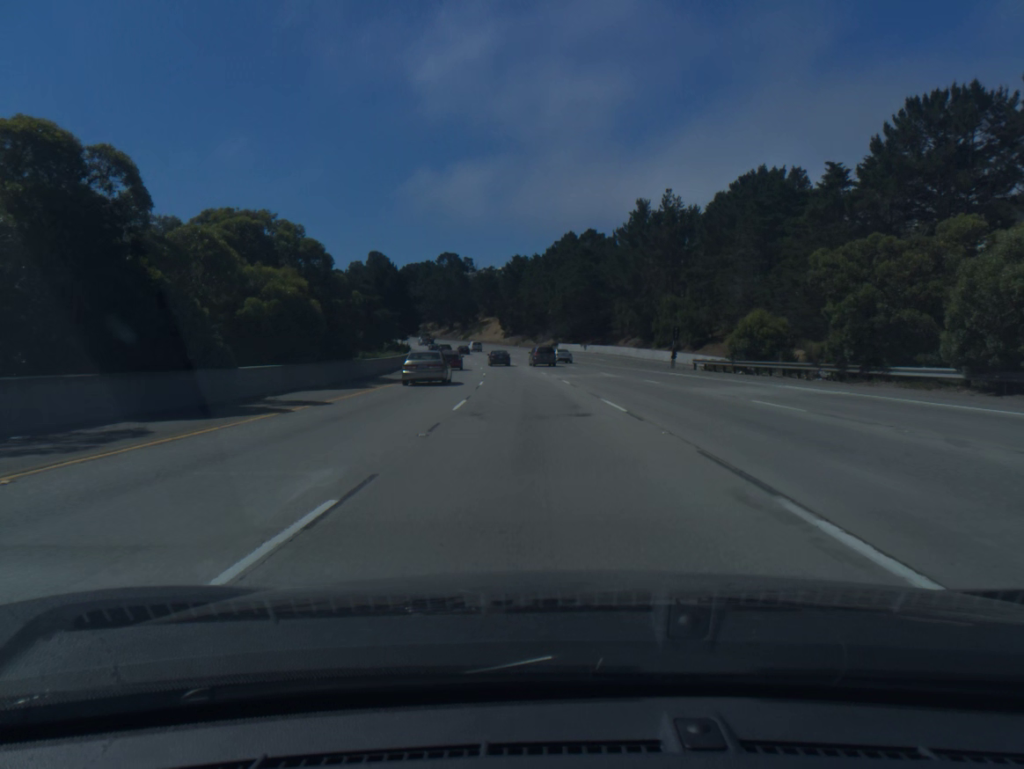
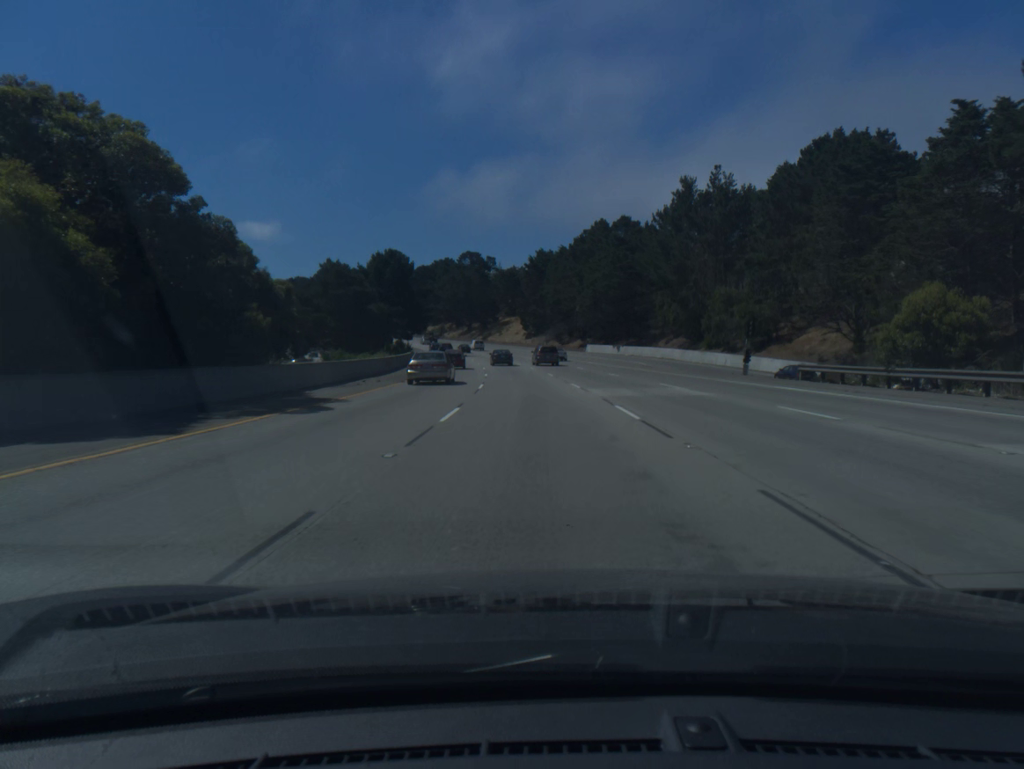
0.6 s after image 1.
(-0.3, +17.5) m; -2°
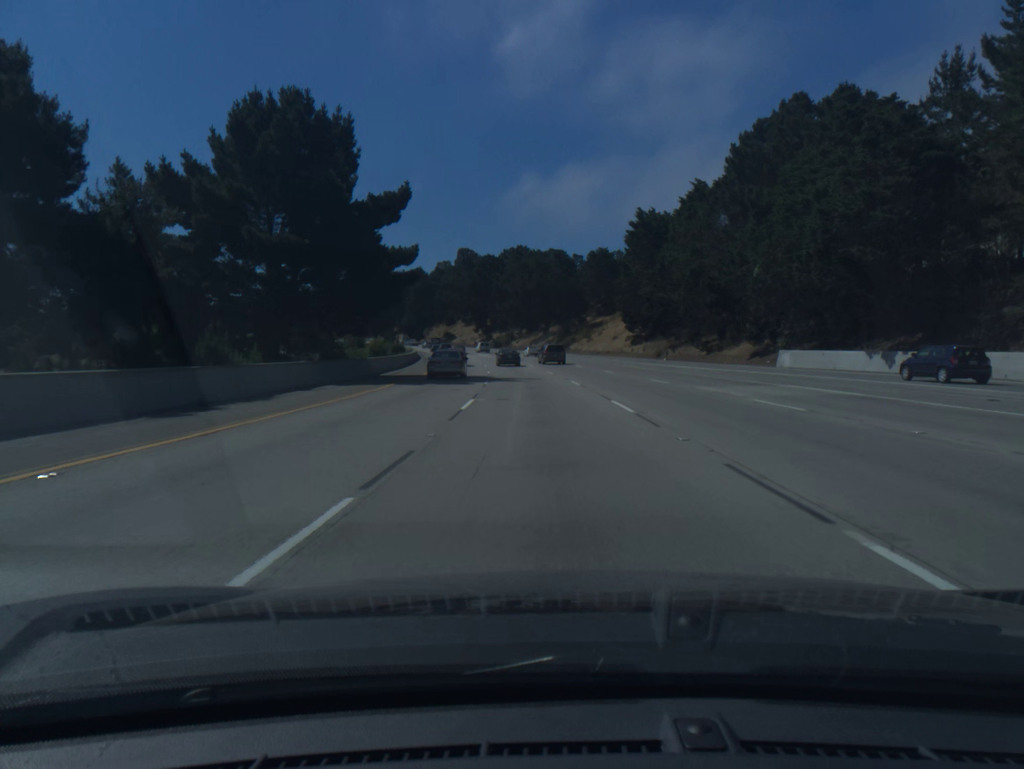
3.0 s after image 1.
(-4.0, +70.0) m; -6°
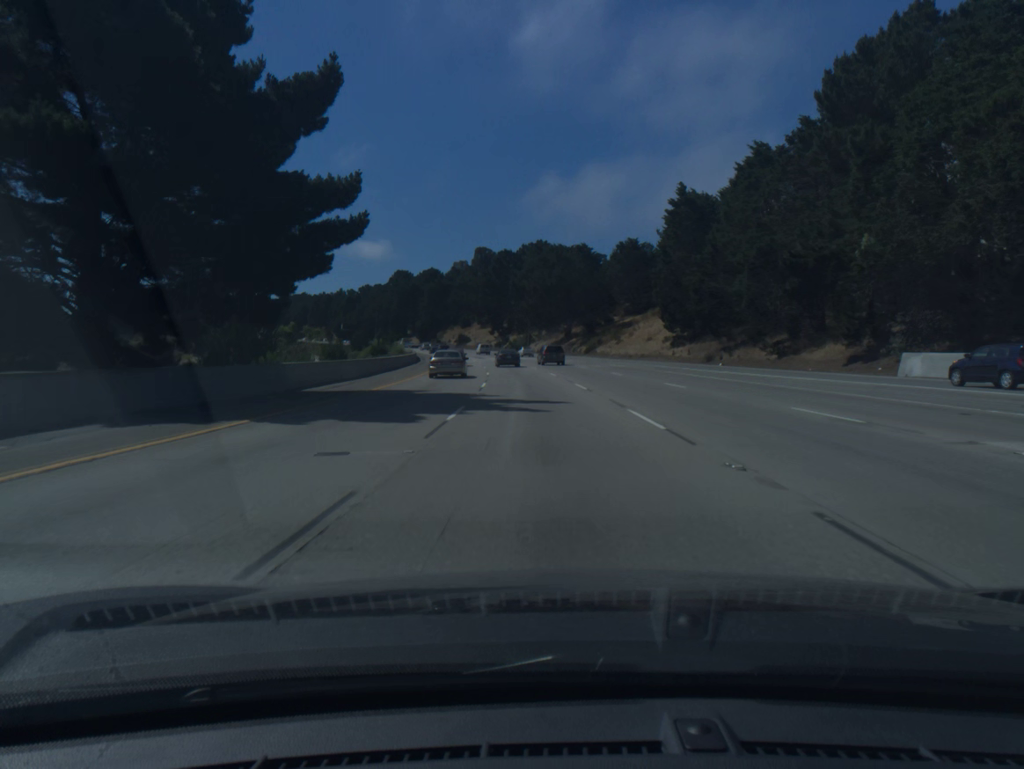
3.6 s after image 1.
(-0.2, +17.5) m; -2°
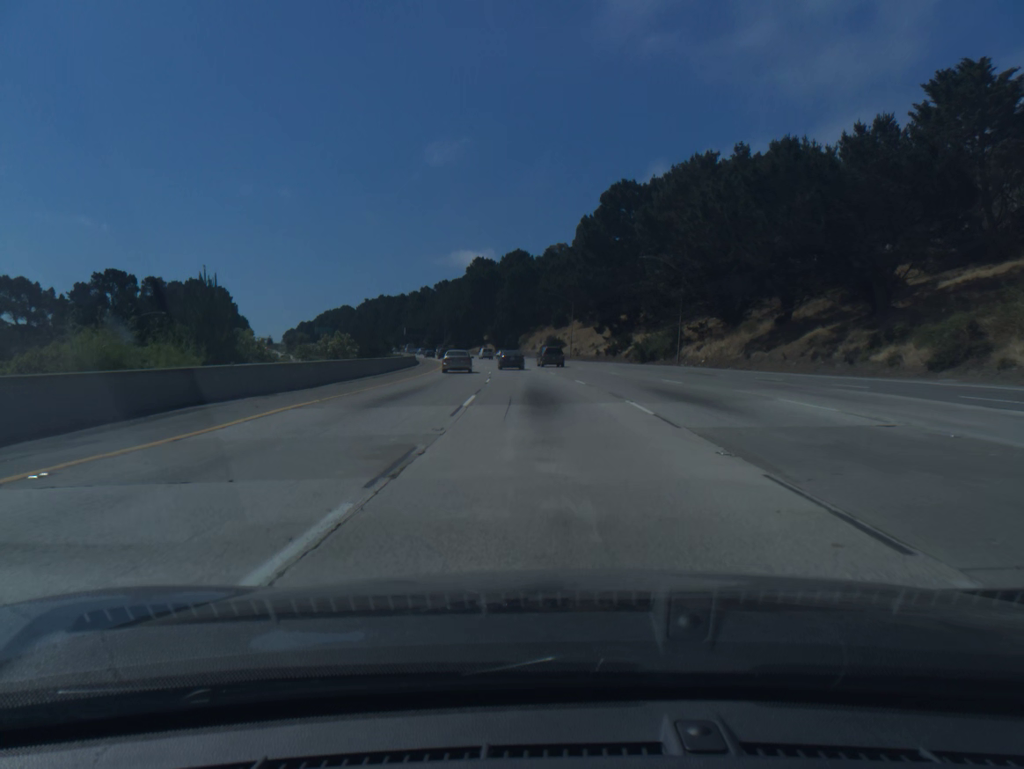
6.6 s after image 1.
(-5.7, +85.3) m; -8°
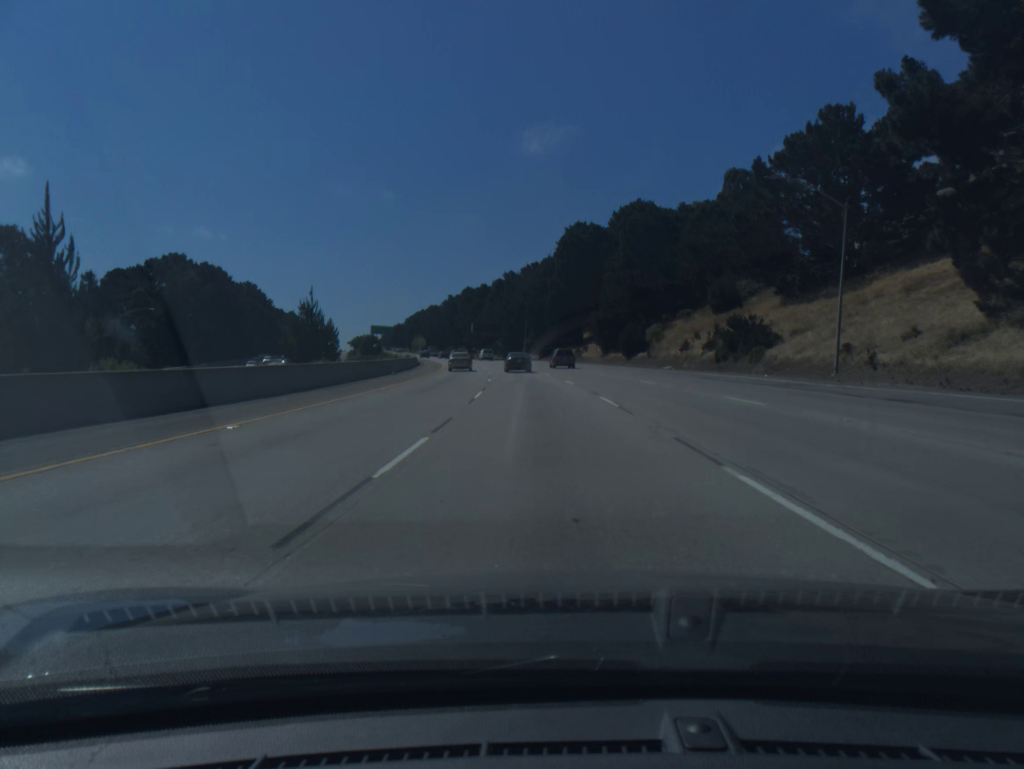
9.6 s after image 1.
(-5.2, +82.5) m; -8°
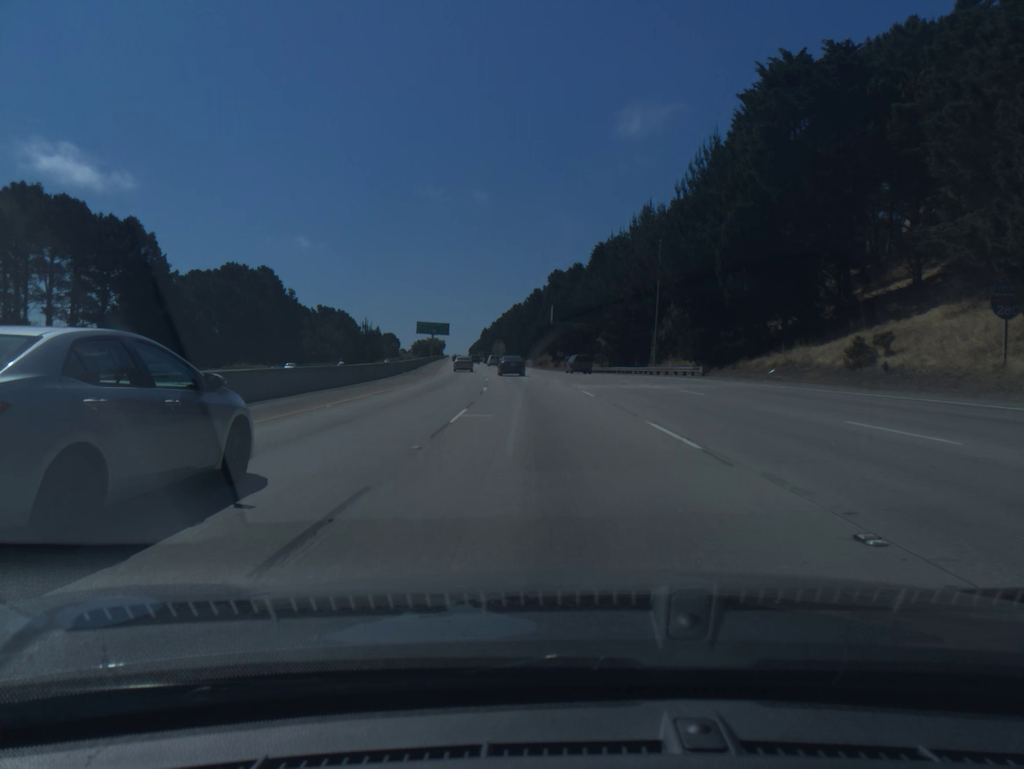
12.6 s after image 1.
(-5.0, +80.8) m; -7°
